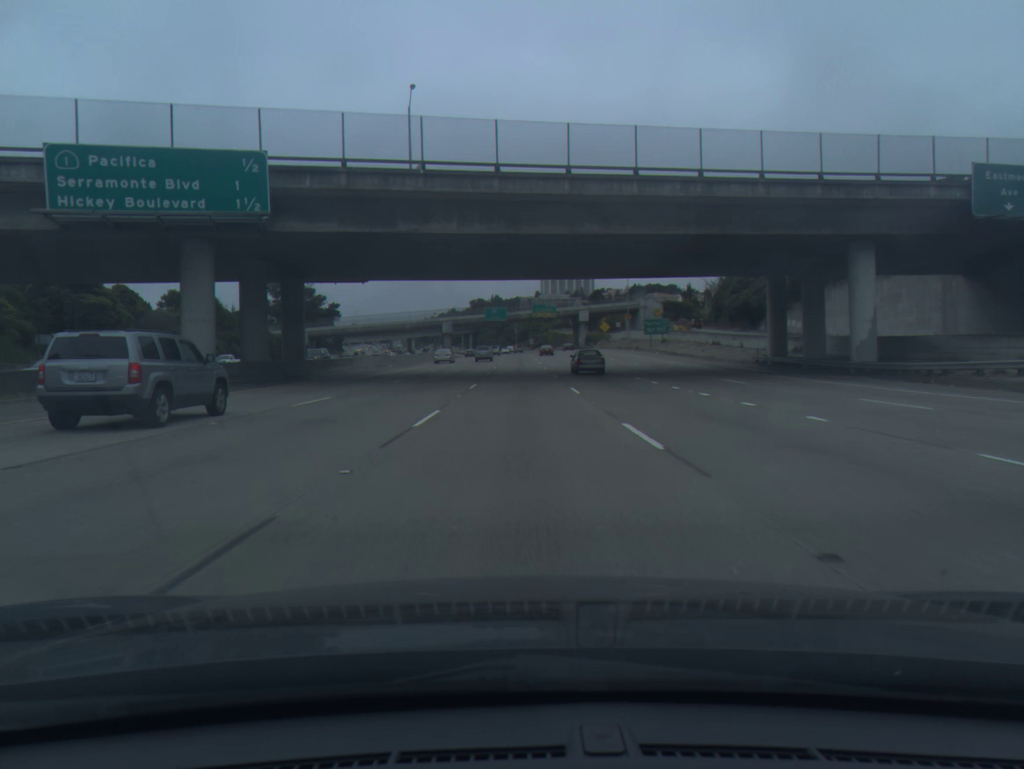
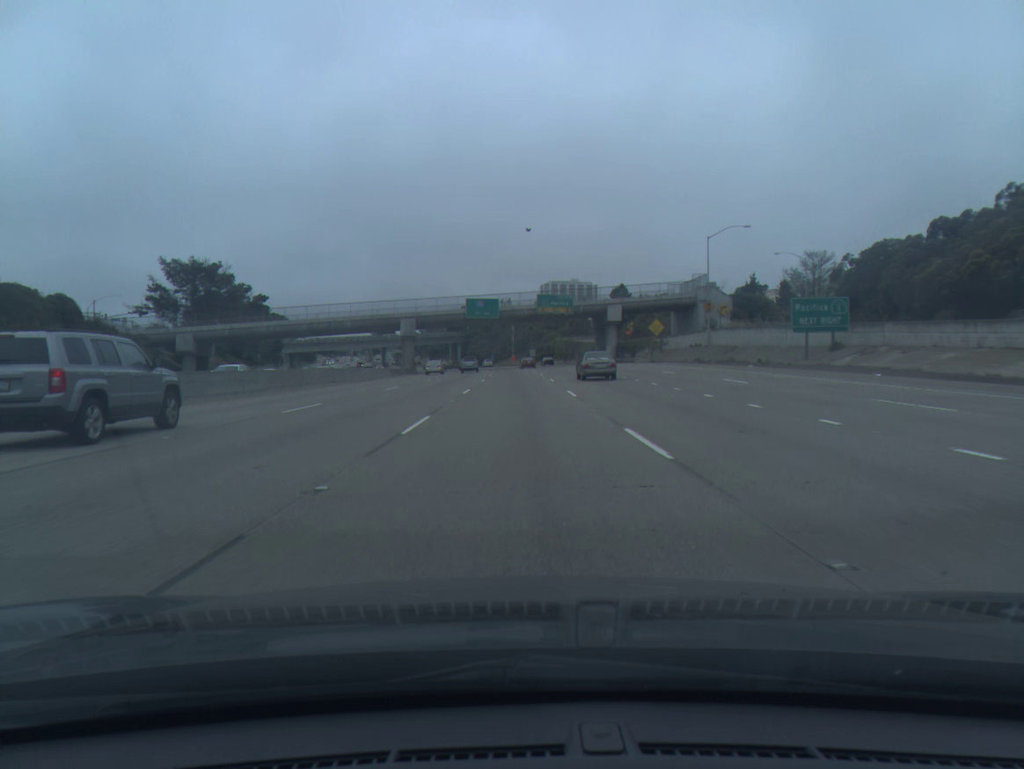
(0.0, +59.1) m; 0°
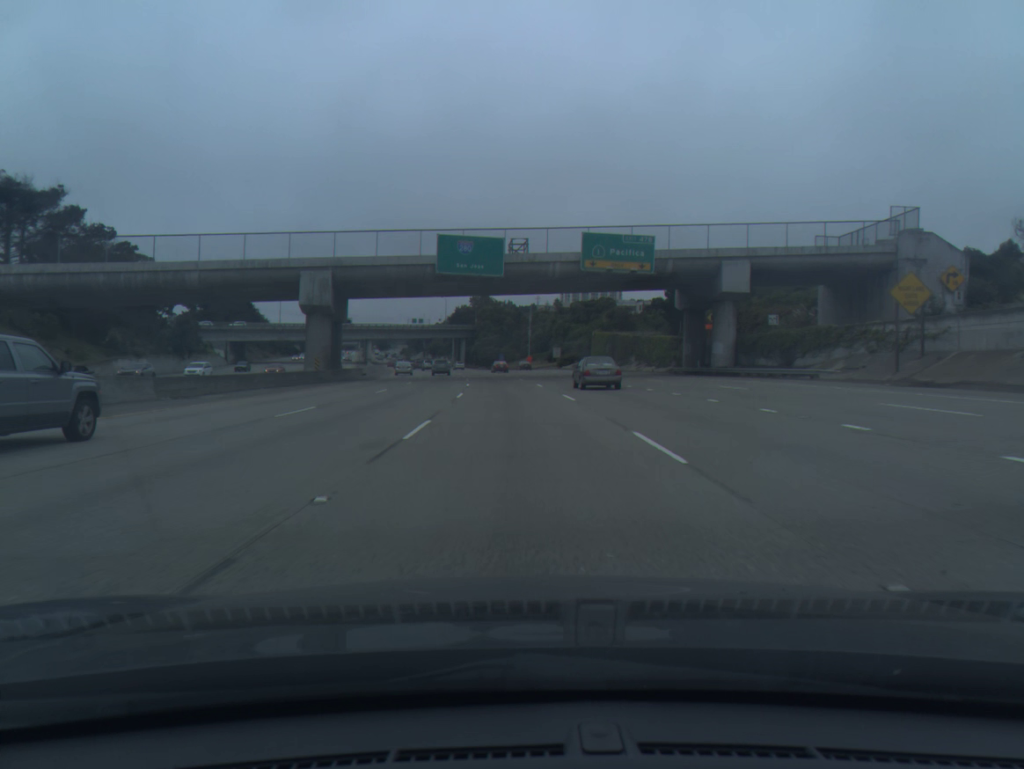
(-0.4, +59.0) m; -1°
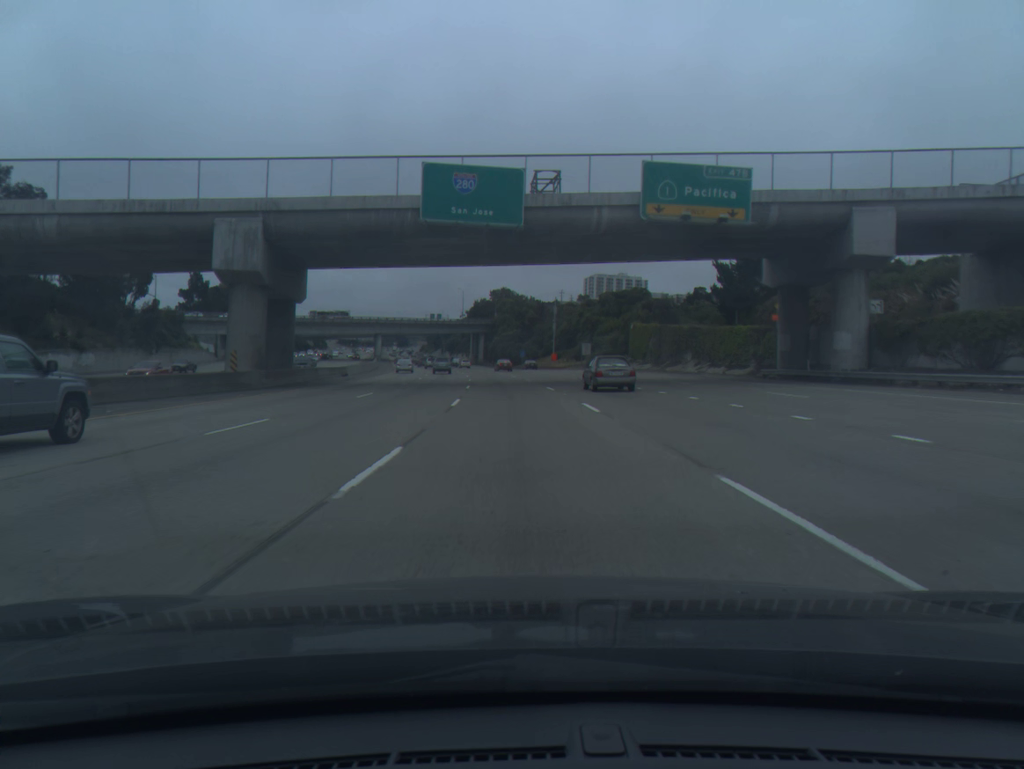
(-0.2, +19.7) m; -2°
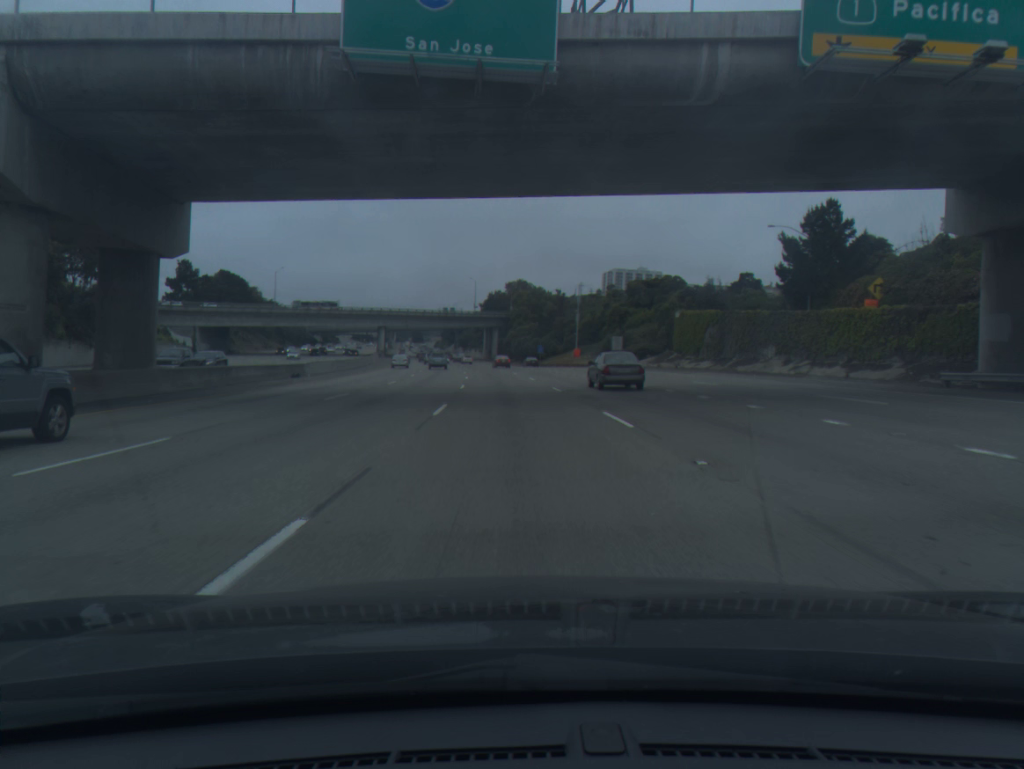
(-0.2, +19.7) m; -1°
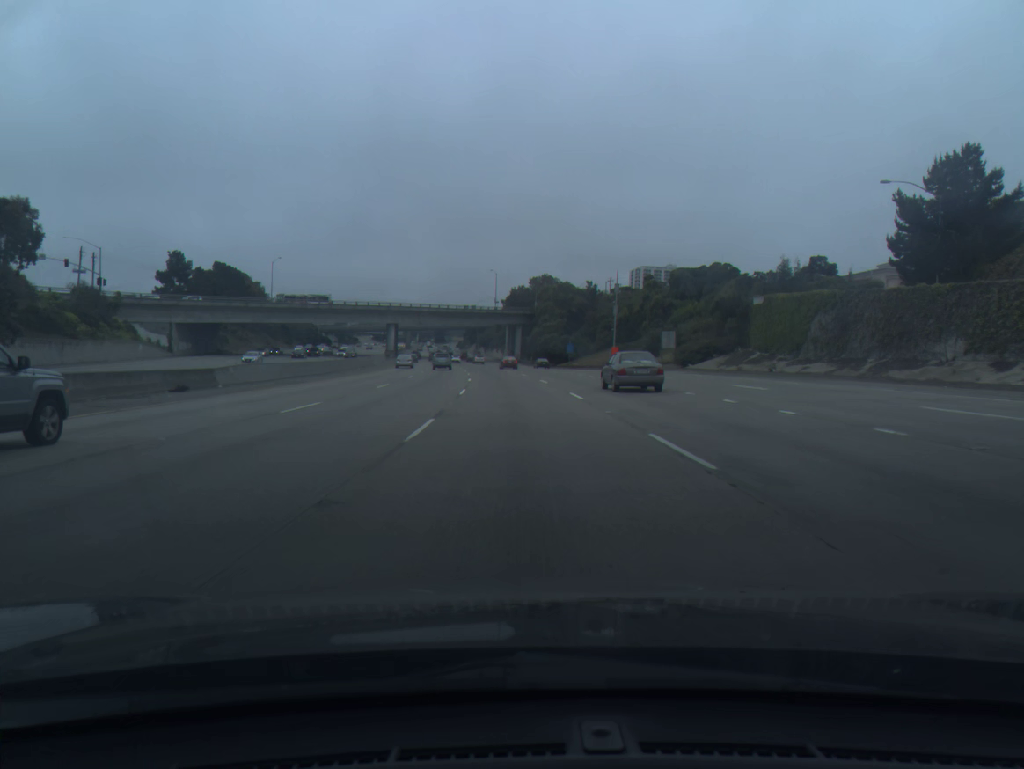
(-0.3, +19.8) m; -2°
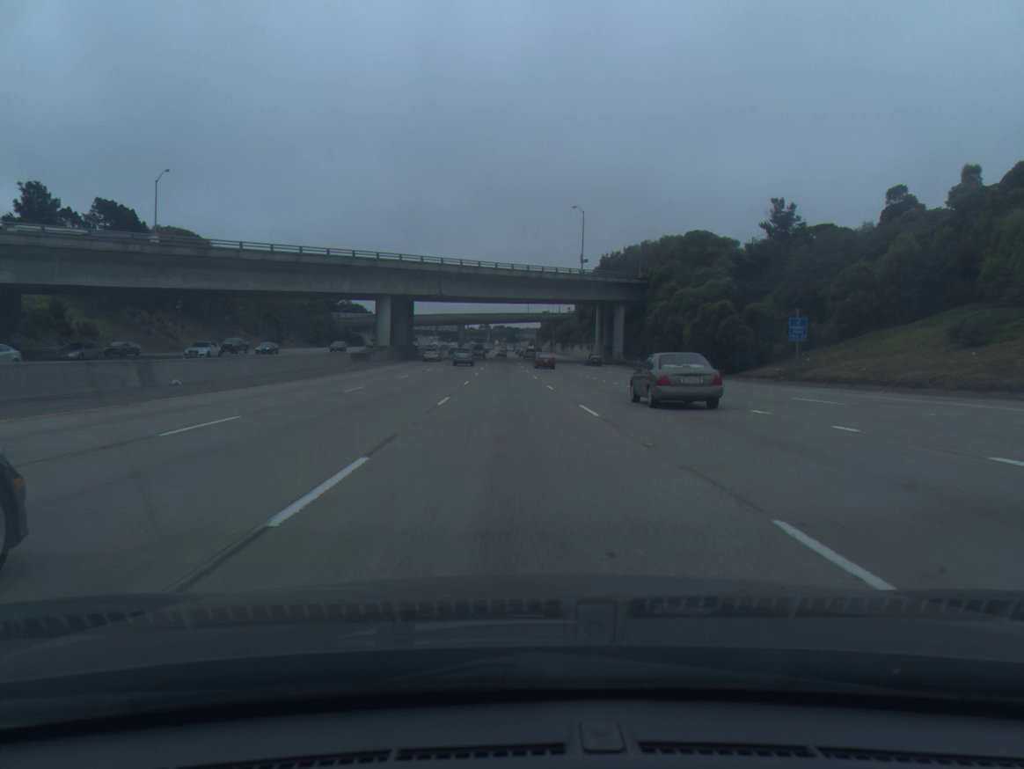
(-3.8, +79.2) m; -6°
